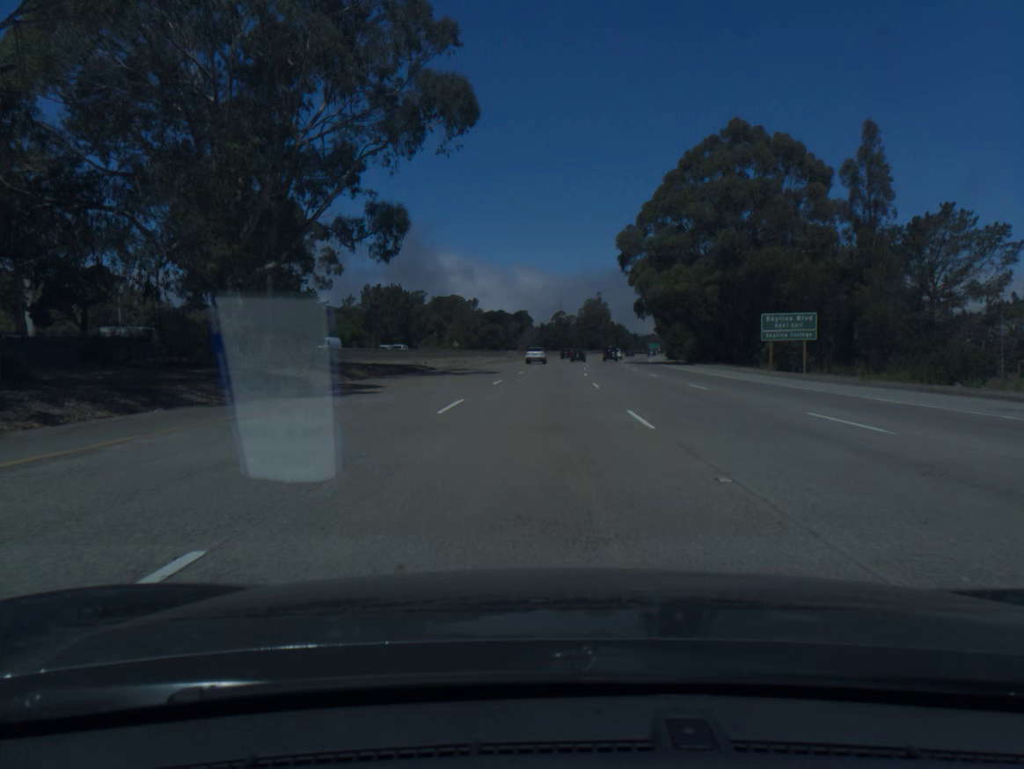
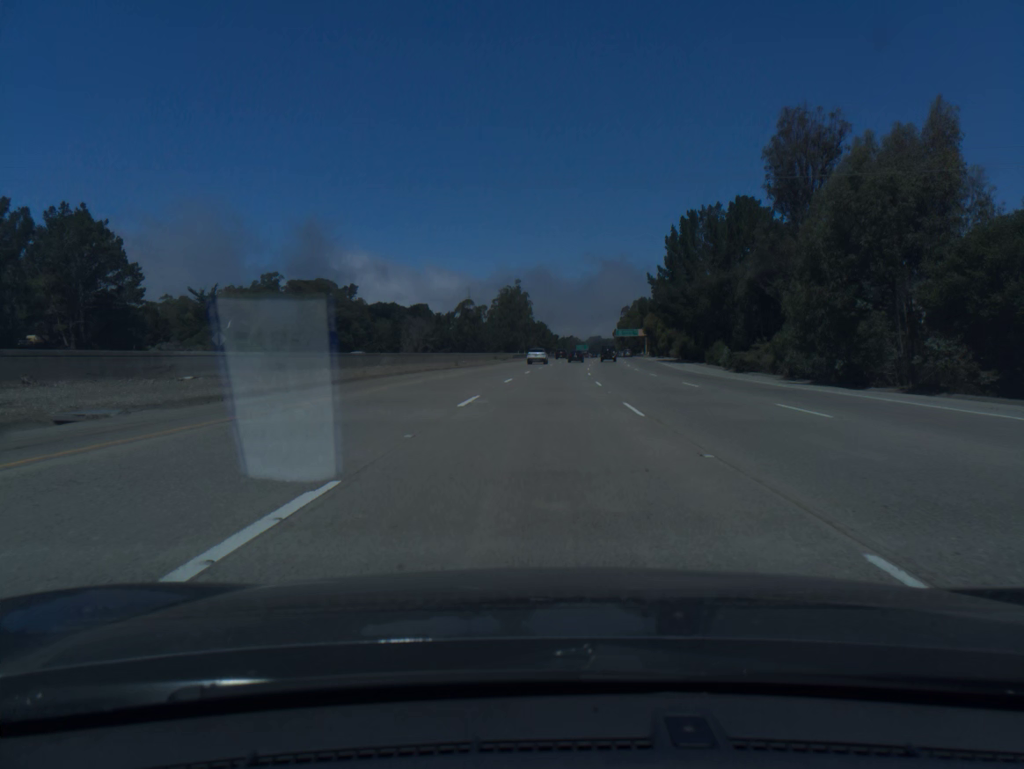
(+4.9, +99.8) m; +6°
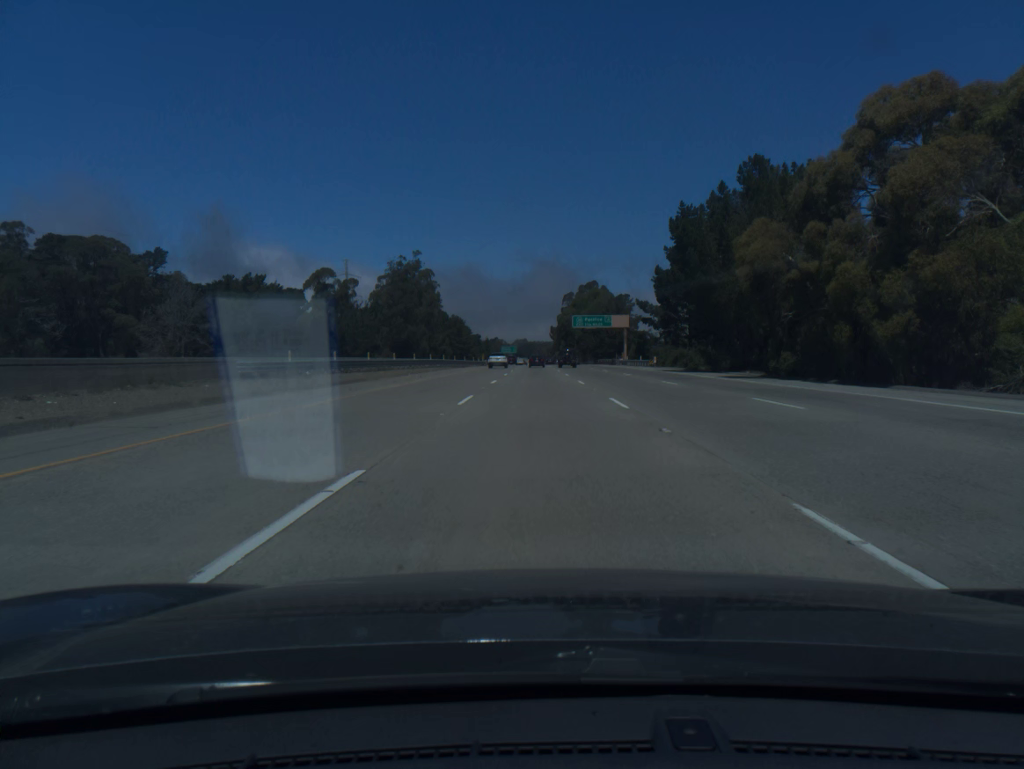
(+5.2, +100.9) m; +5°
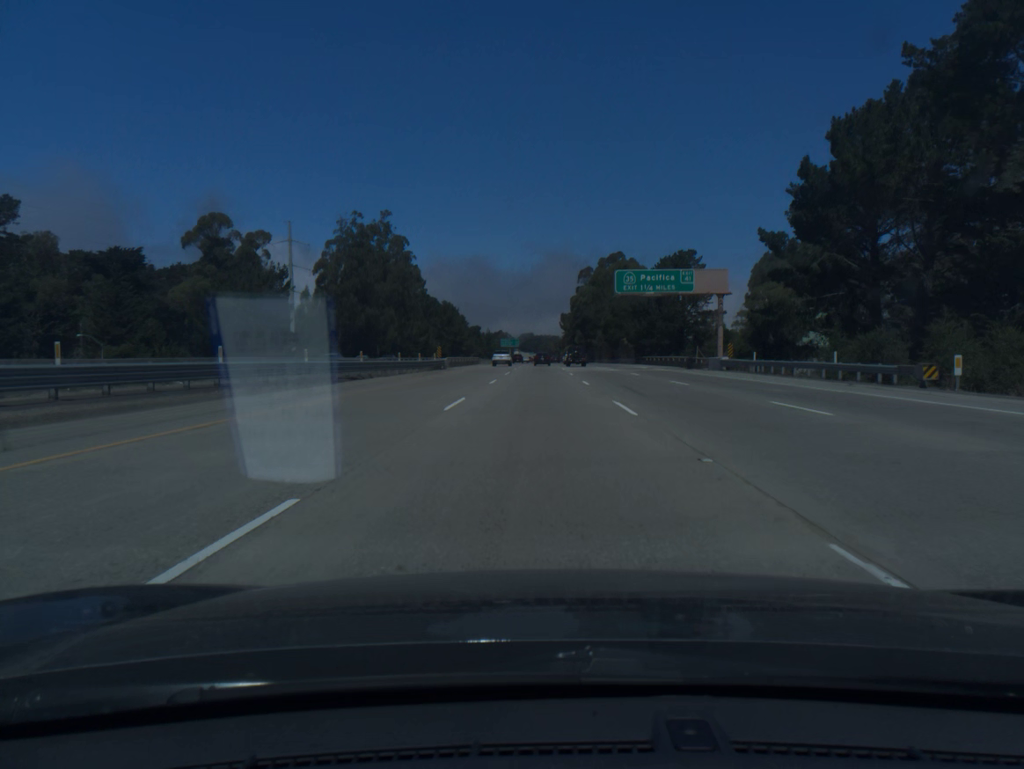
(-0.1, +60.7) m; 0°
